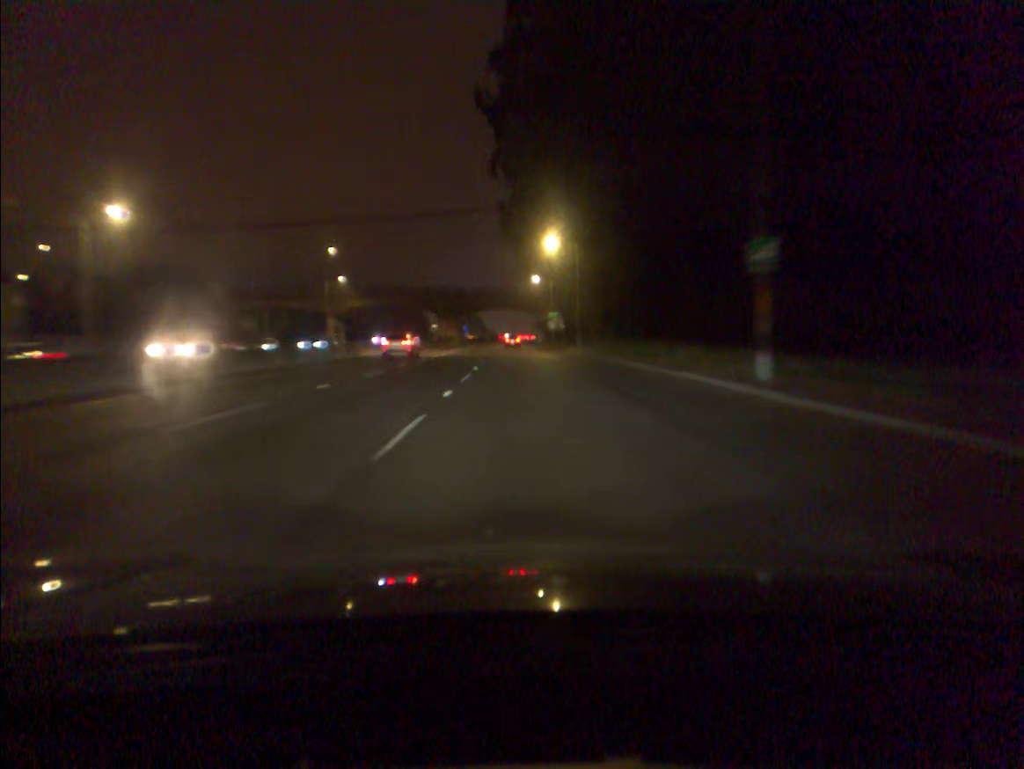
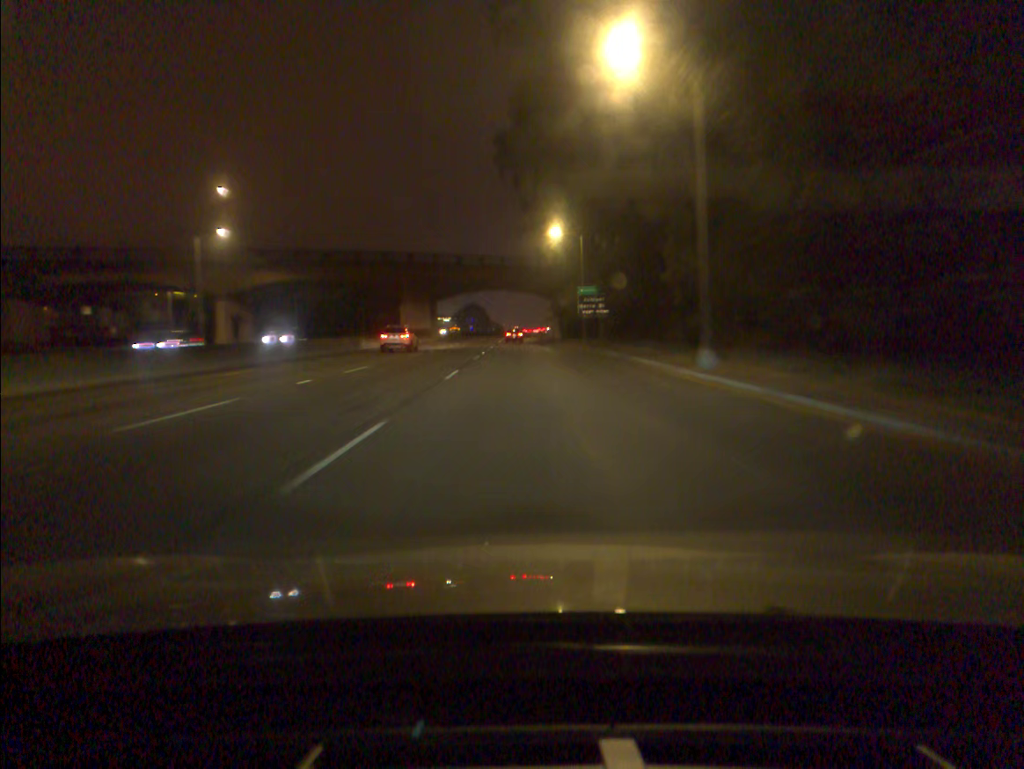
(-0.1, +45.5) m; -1°
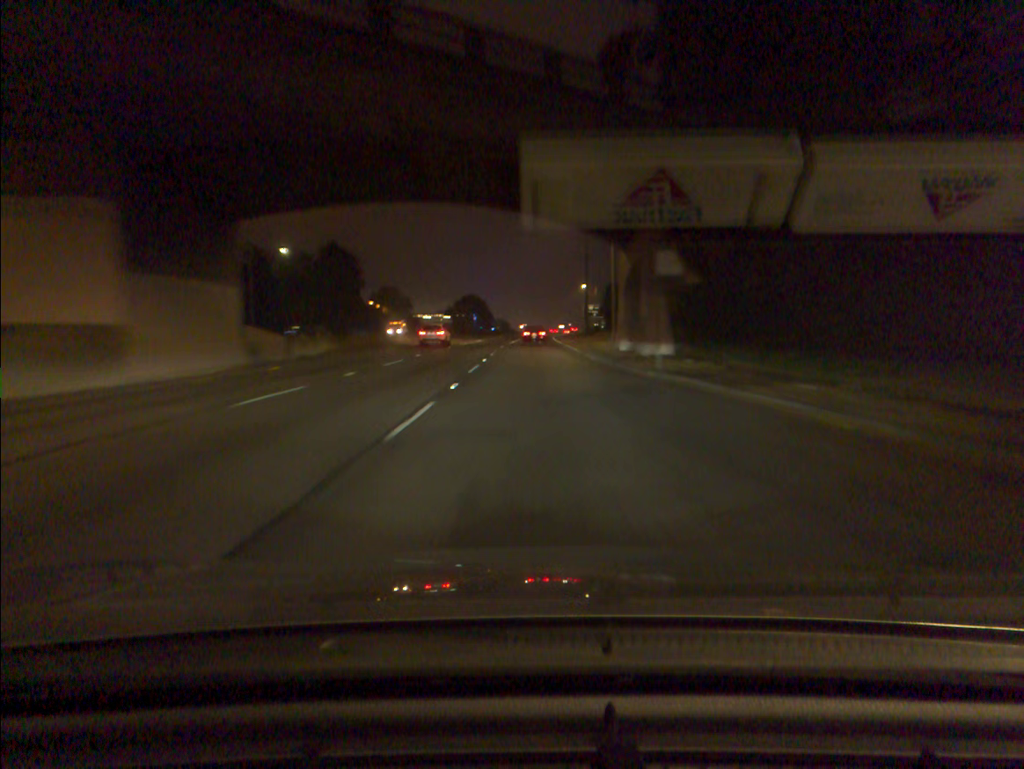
(-0.6, +70.7) m; 0°
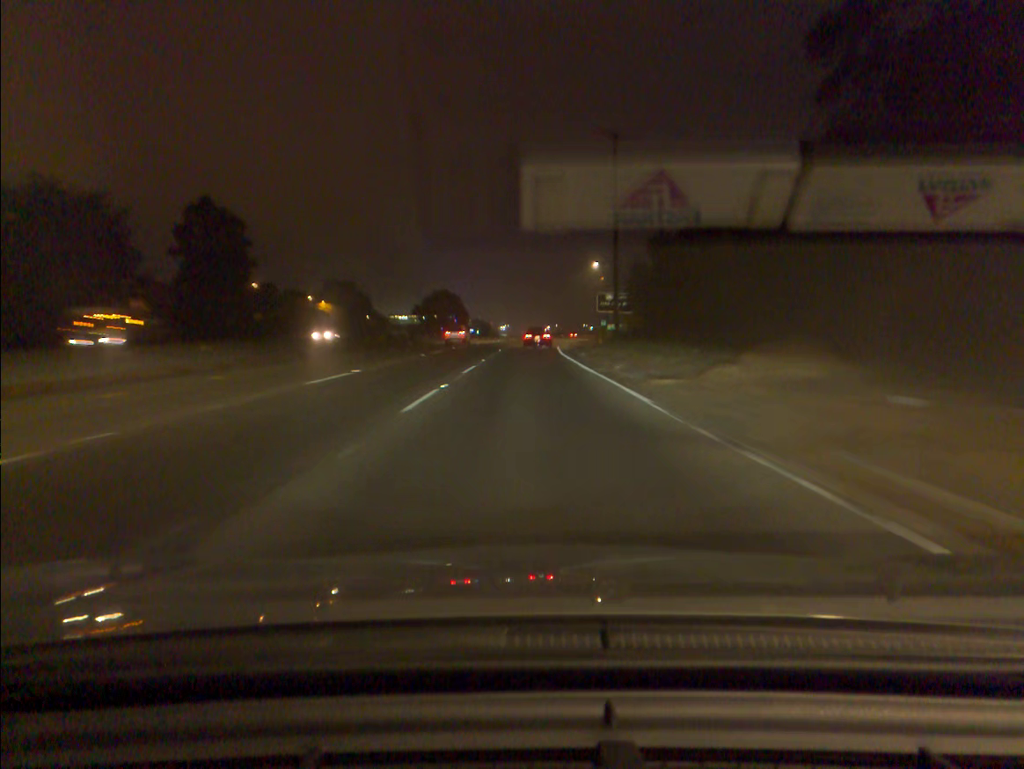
(+0.7, +52.4) m; +1°
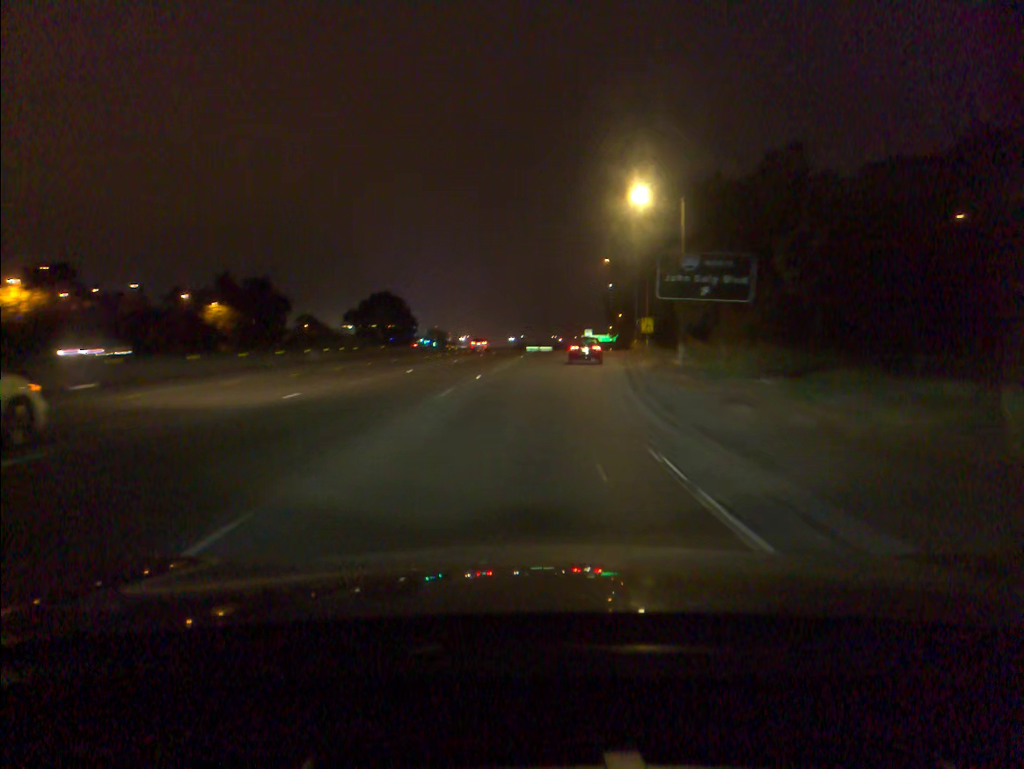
(+0.9, +51.1) m; +3°
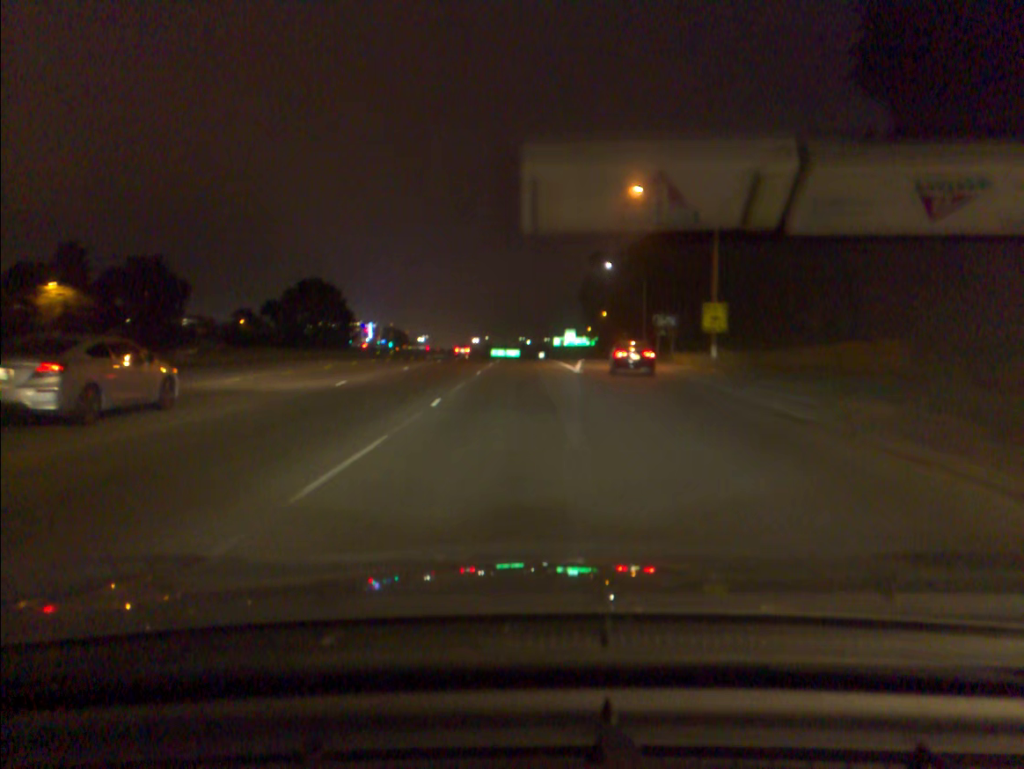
(+1.2, +41.8) m; +2°
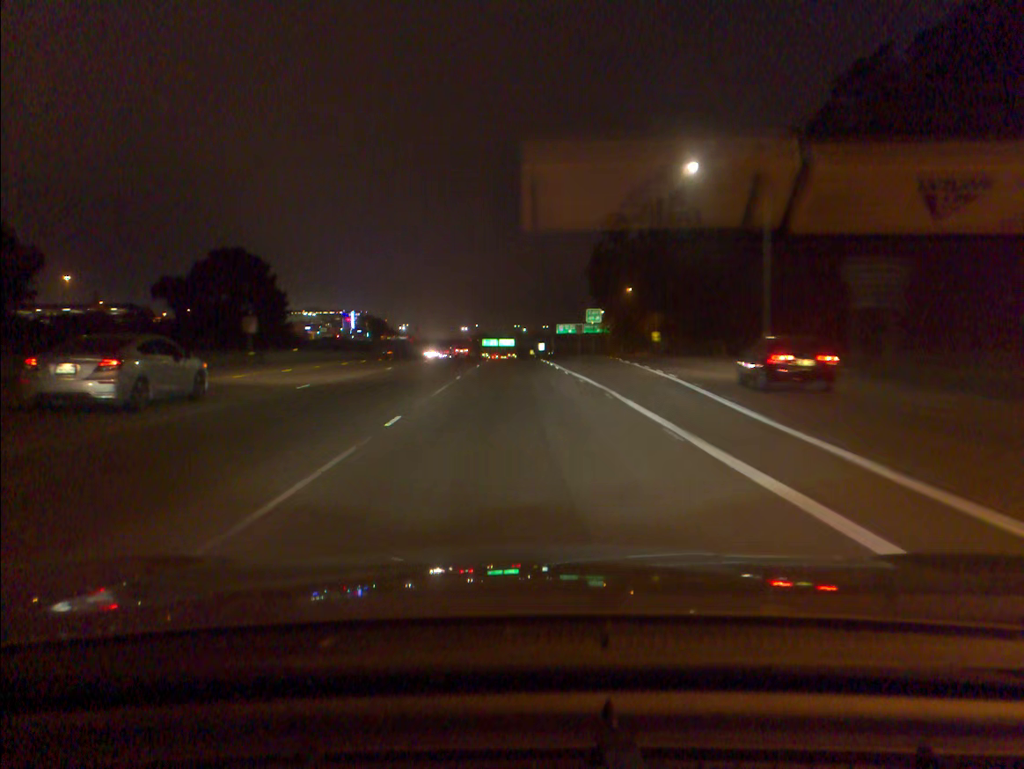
(+0.4, +45.8) m; 0°
